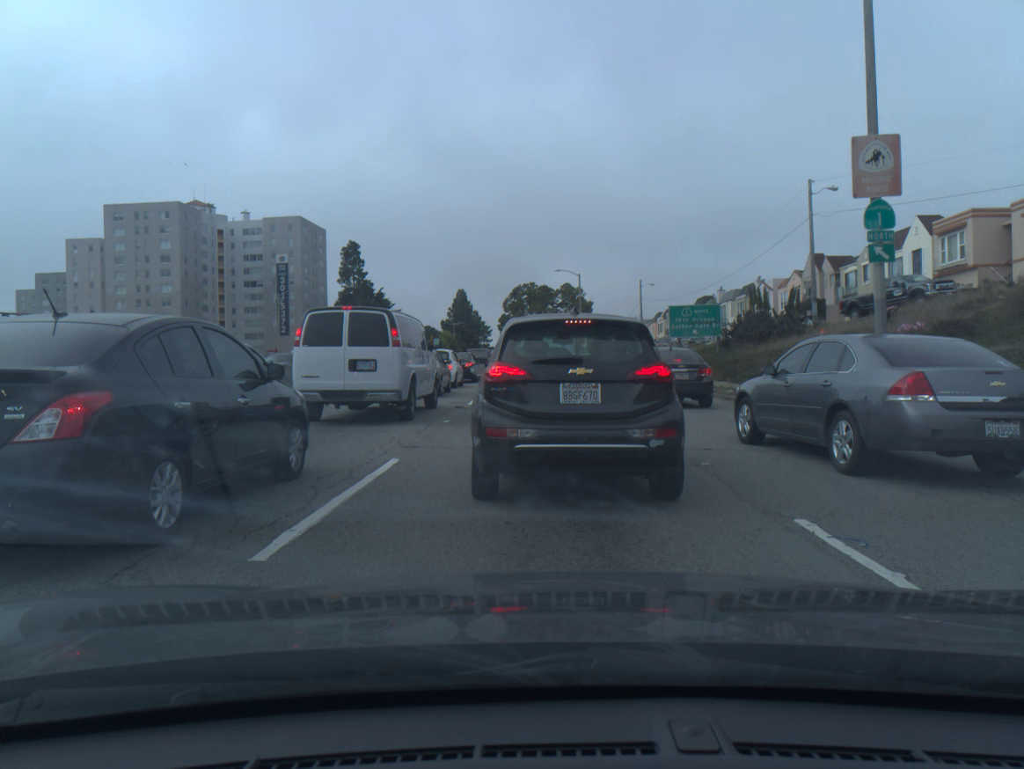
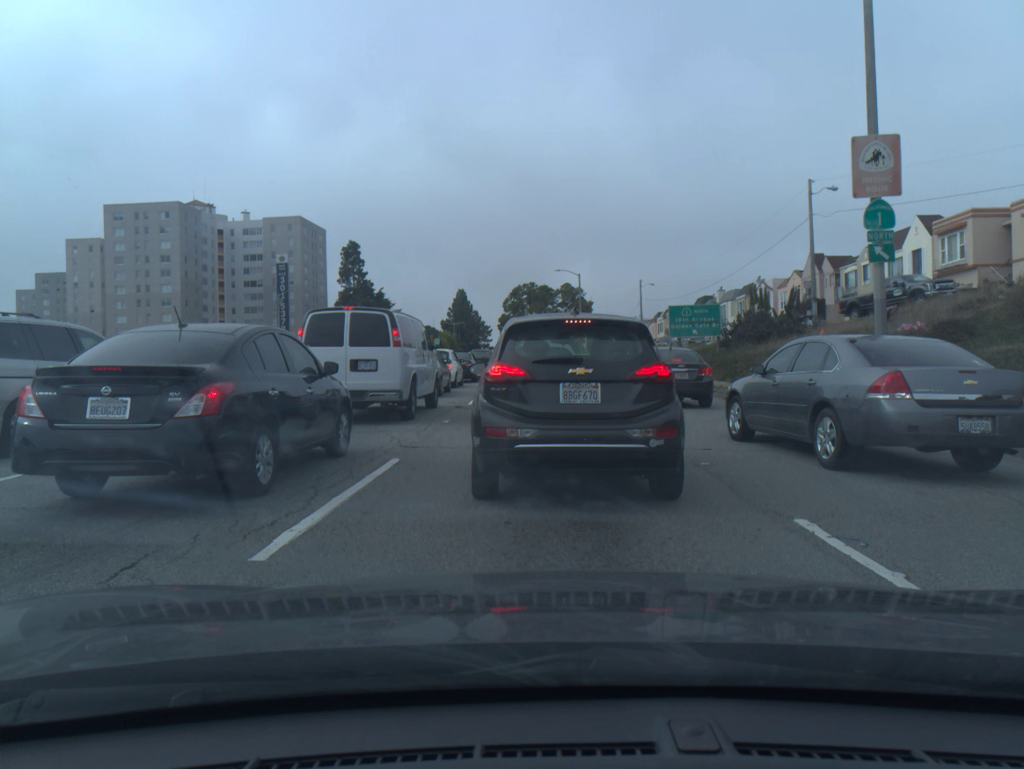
(0.0, +0.1) m; 0°
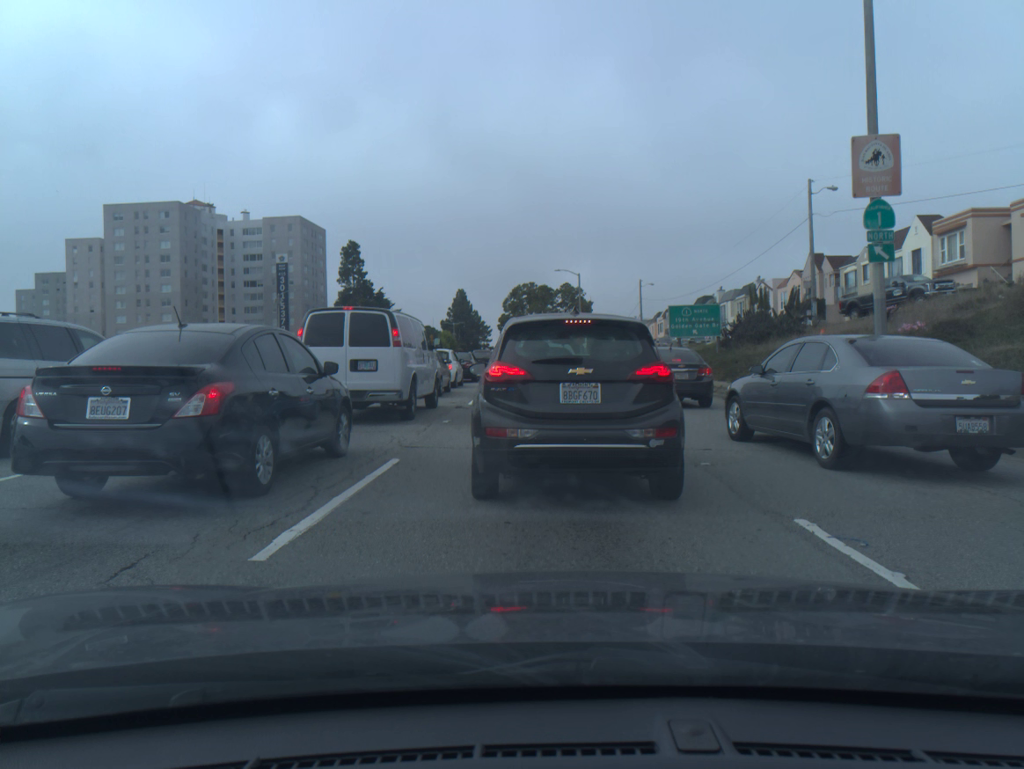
(0.0, 0.0) m; 0°
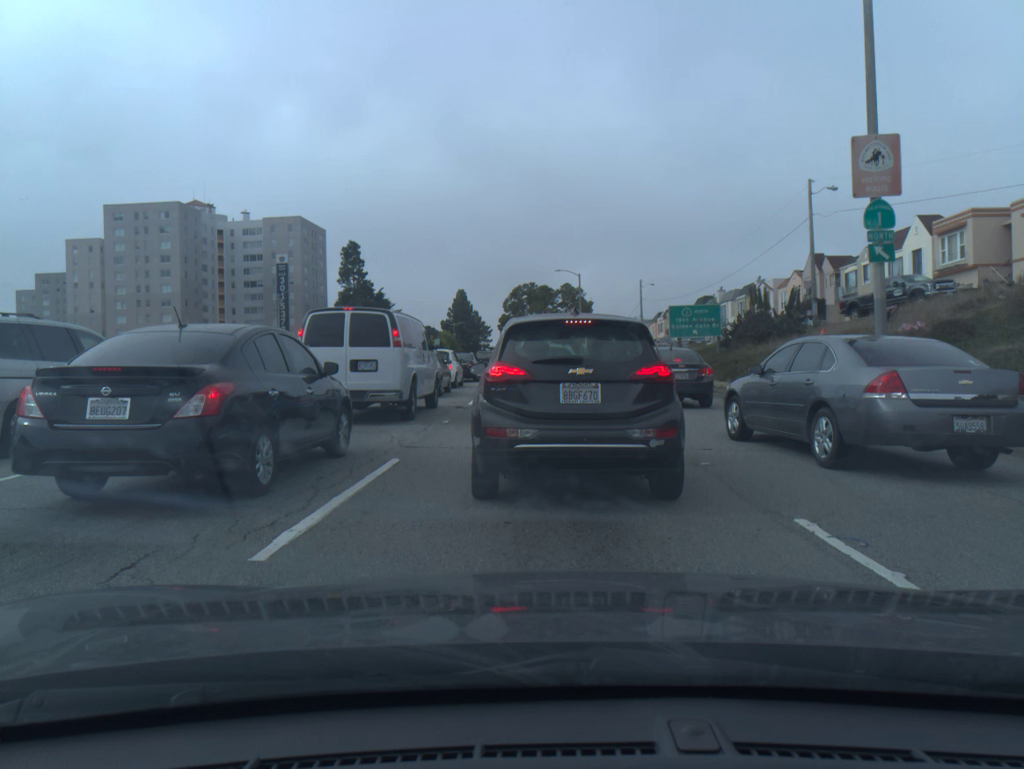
(0.0, 0.0) m; 0°
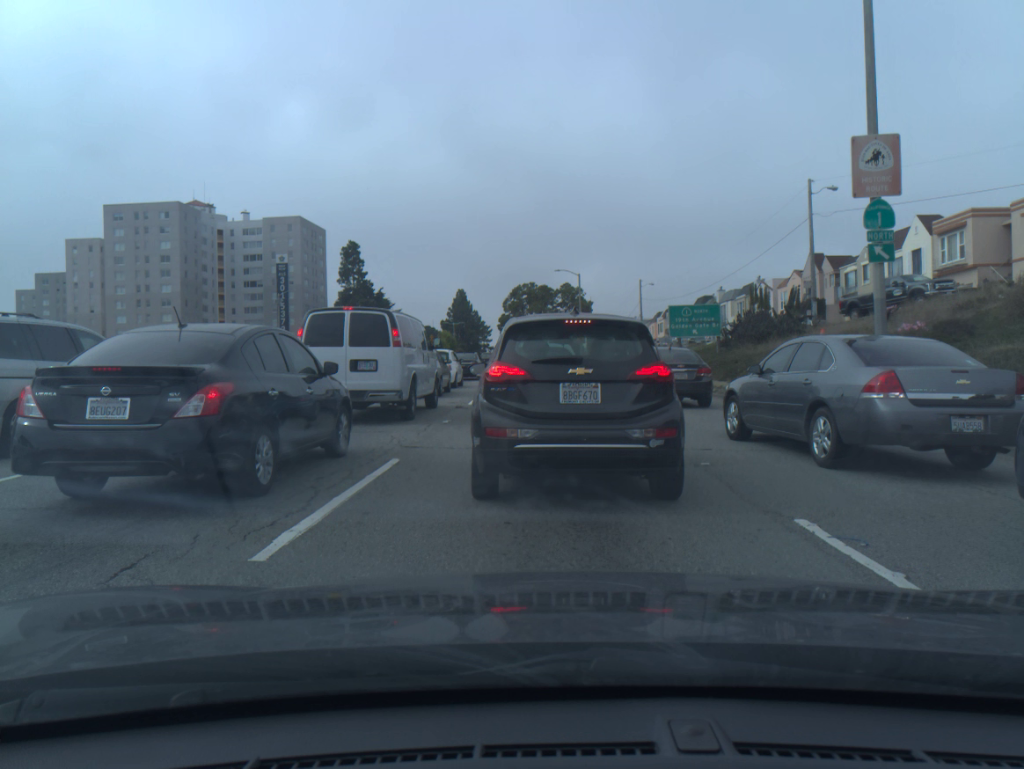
(0.0, 0.0) m; 0°
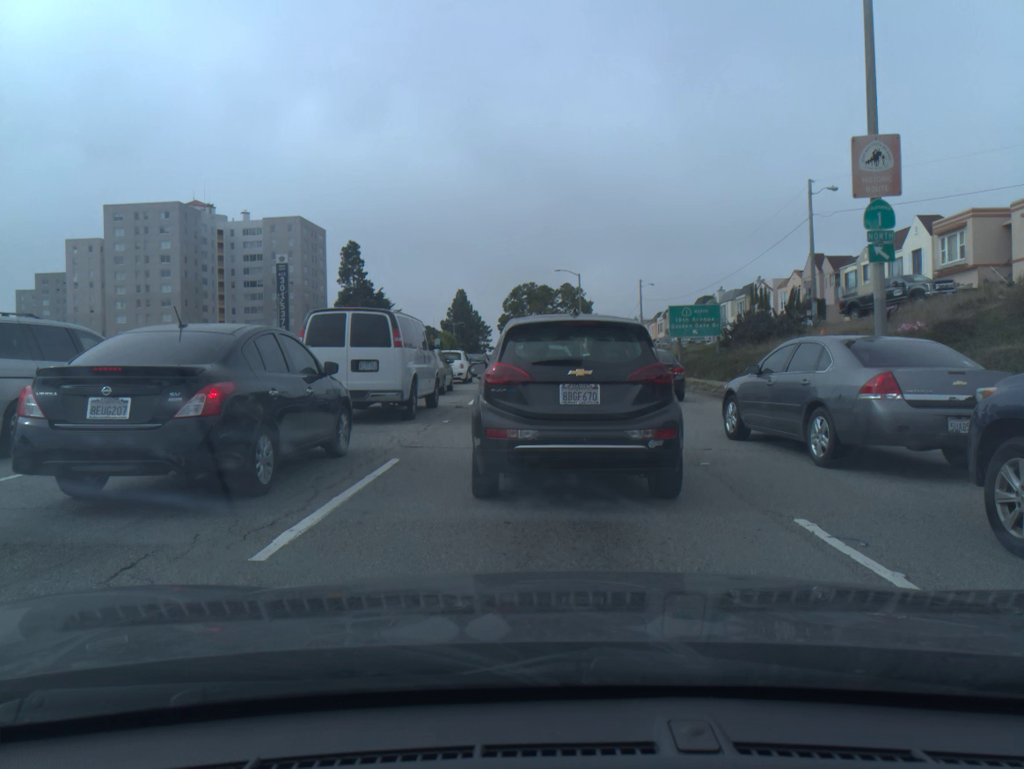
(0.0, 0.0) m; 0°
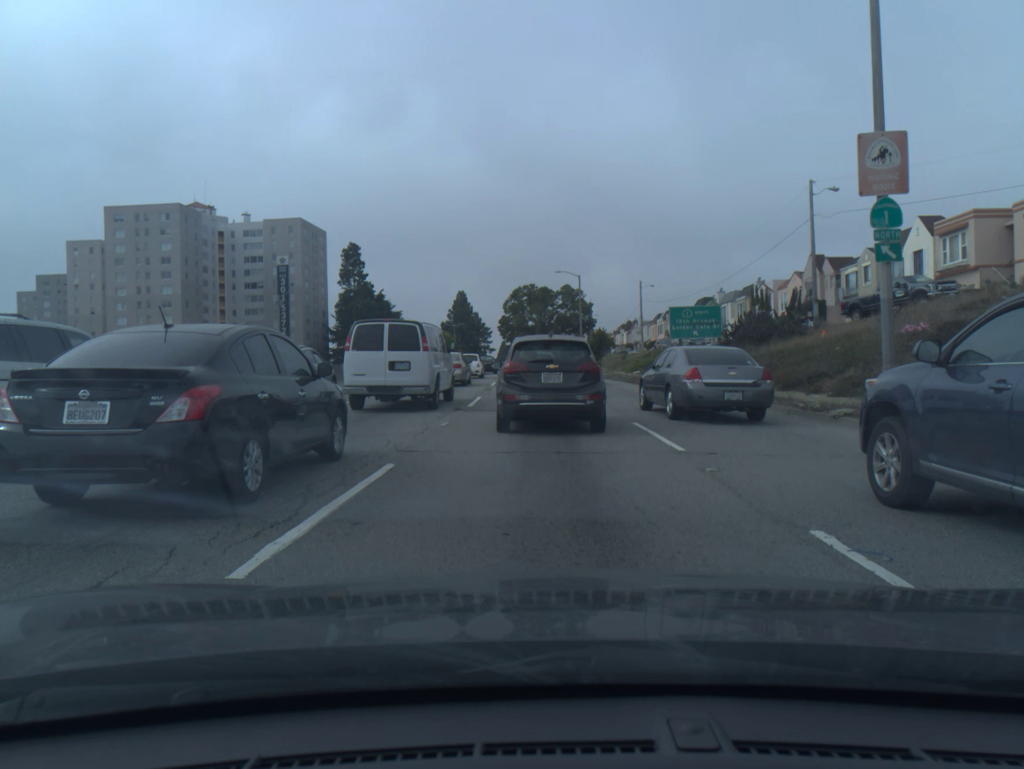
(0.0, +0.3) m; 0°
